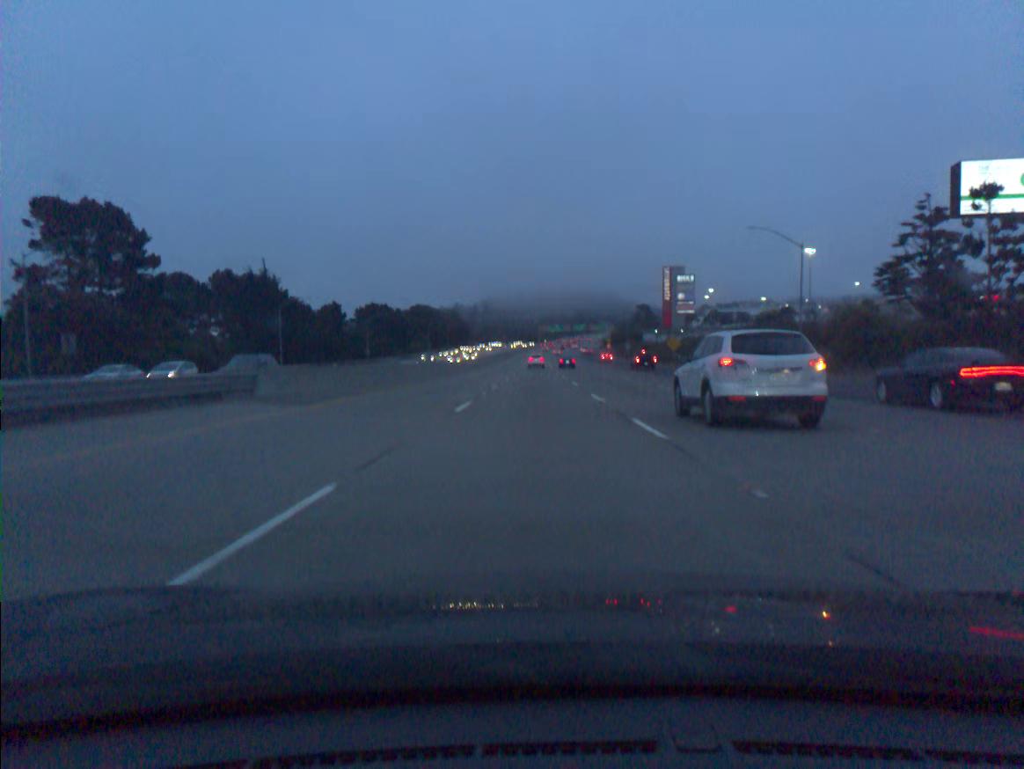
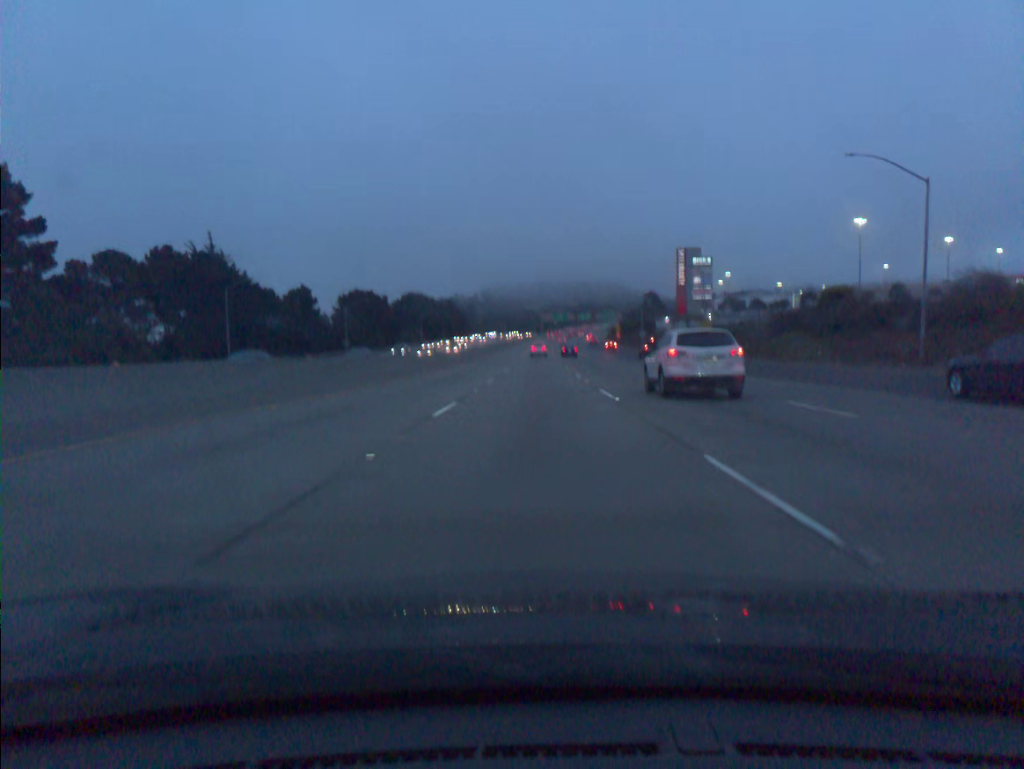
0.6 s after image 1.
(0.0, +18.5) m; 0°
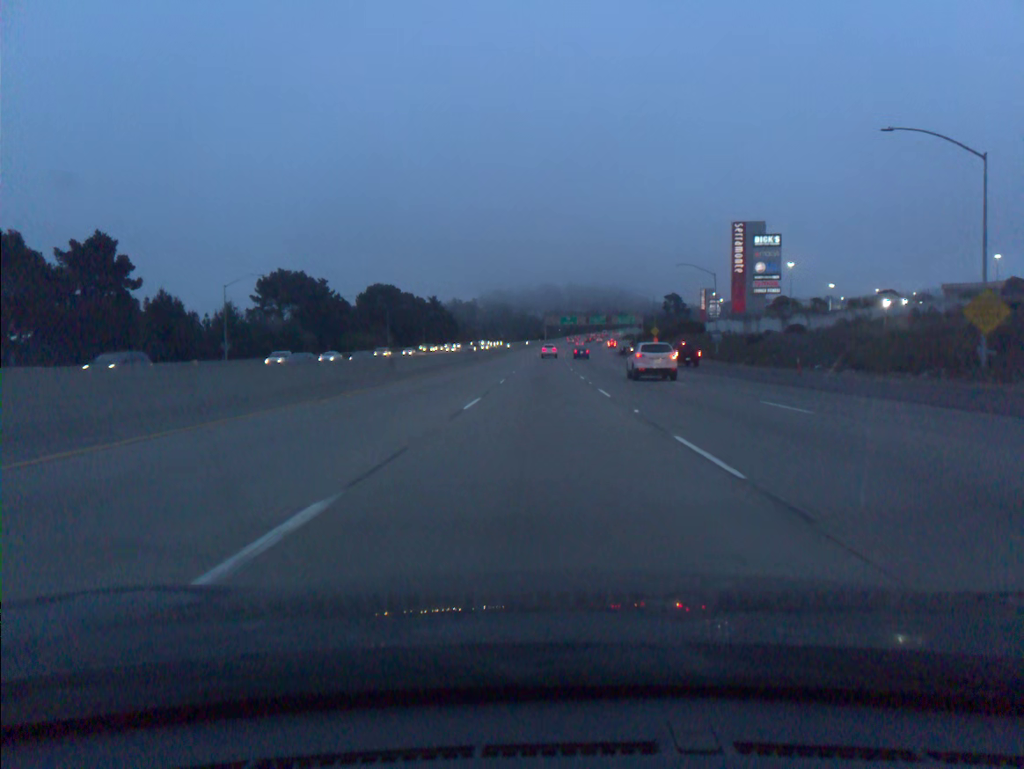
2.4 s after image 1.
(-0.2, +55.6) m; 0°
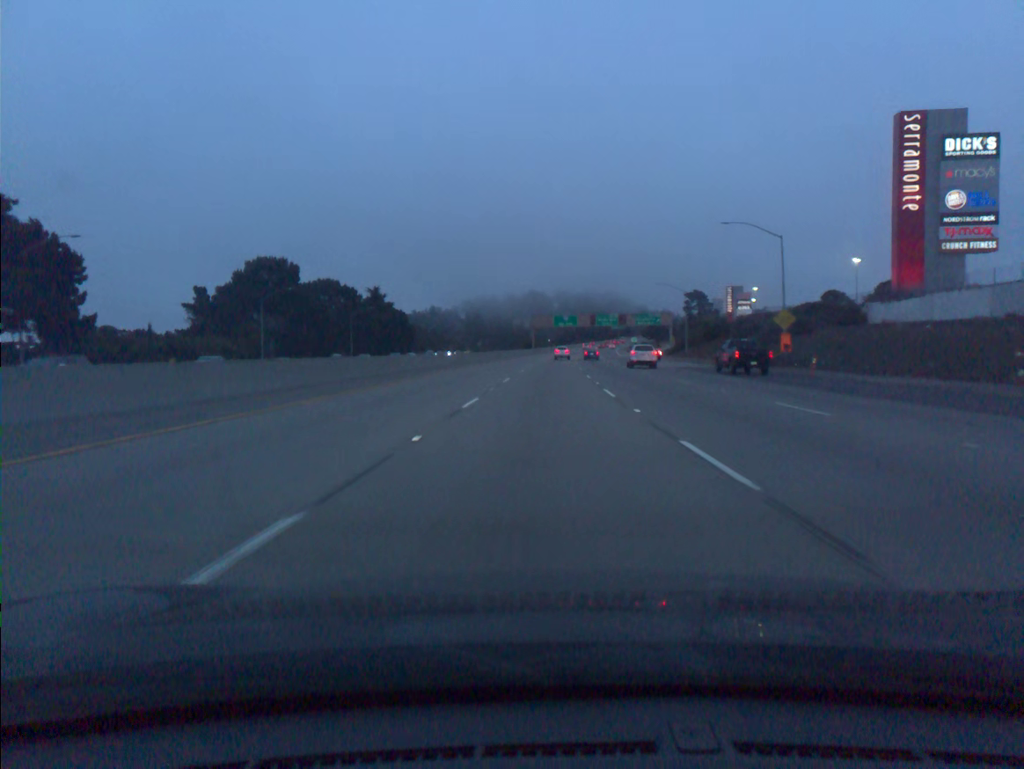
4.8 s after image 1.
(+0.6, +73.9) m; +1°
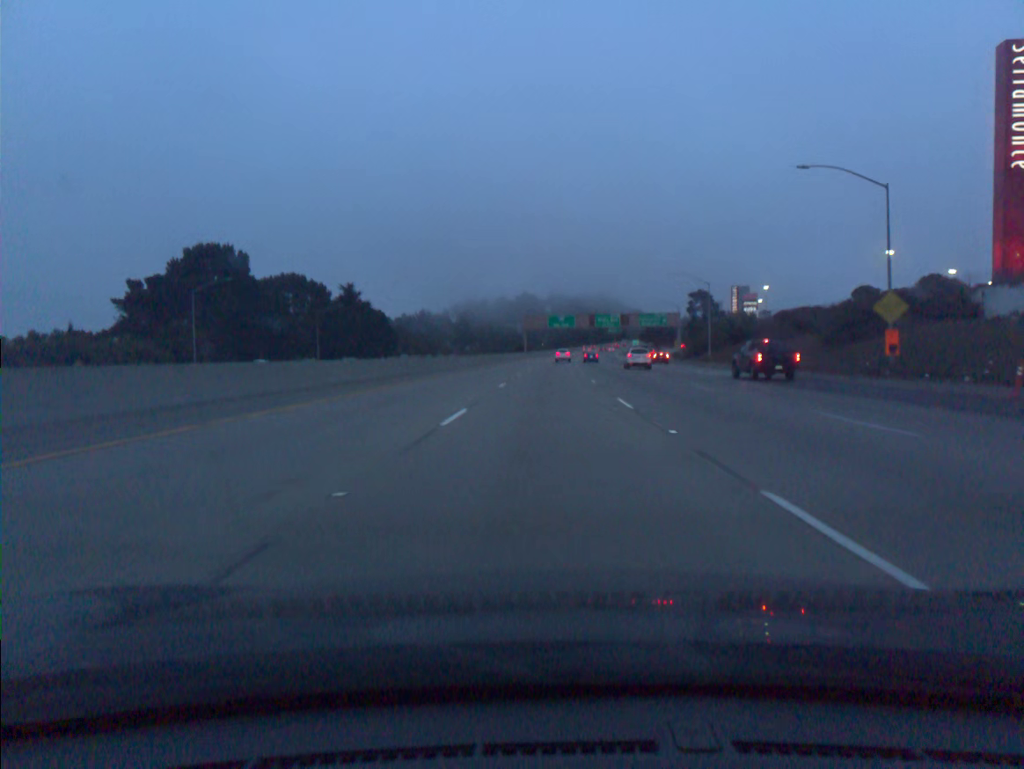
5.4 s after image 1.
(+0.1, +18.3) m; 0°
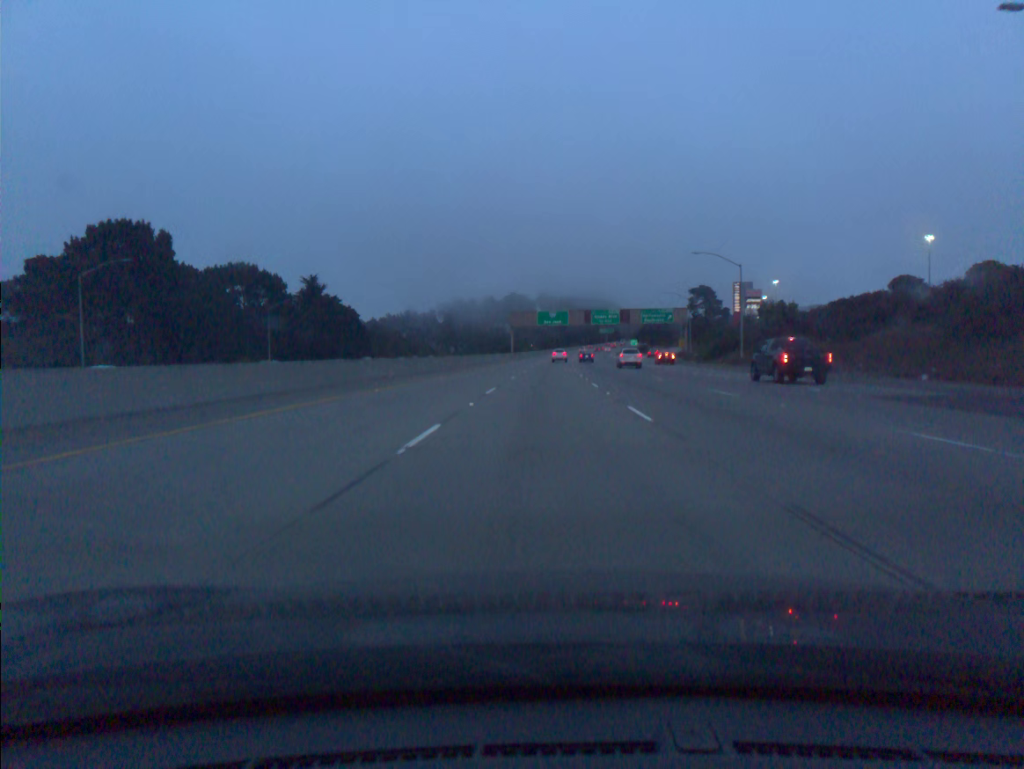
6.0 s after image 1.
(+0.1, +18.3) m; +1°
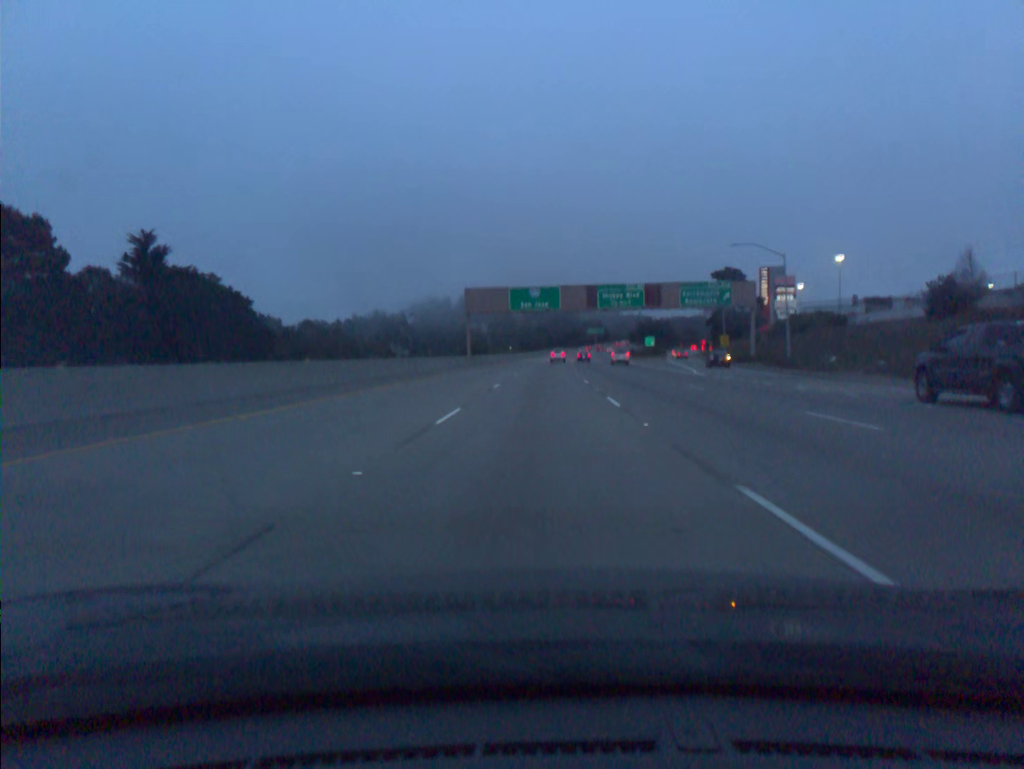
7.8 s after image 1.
(+0.7, +54.5) m; +1°
